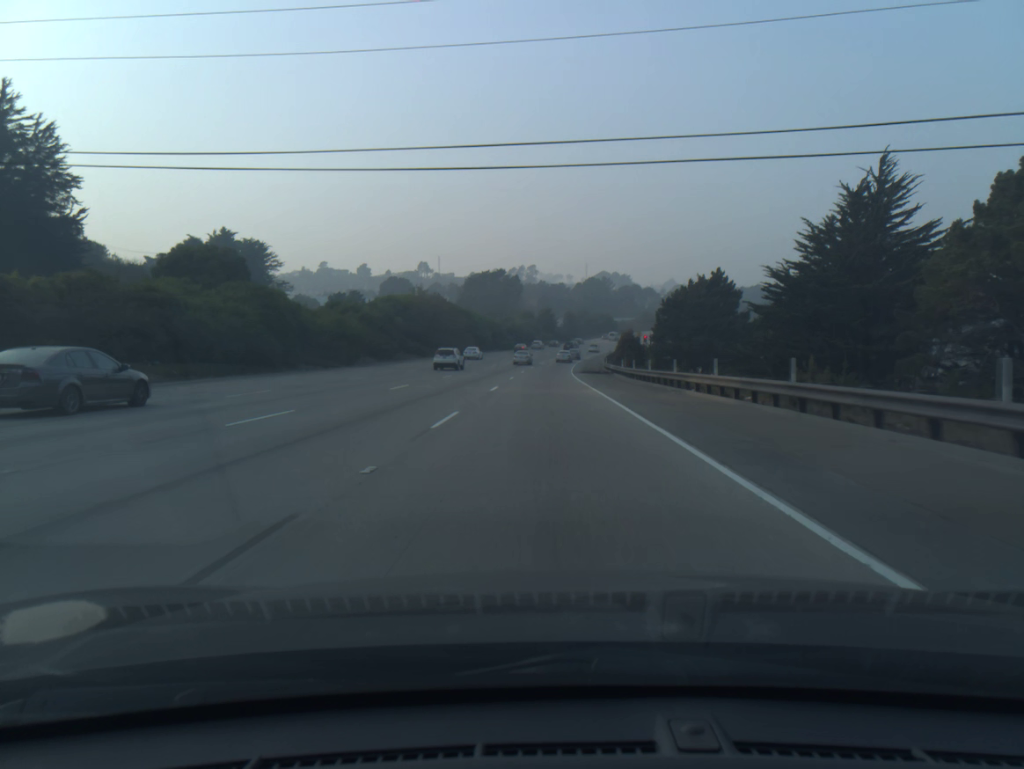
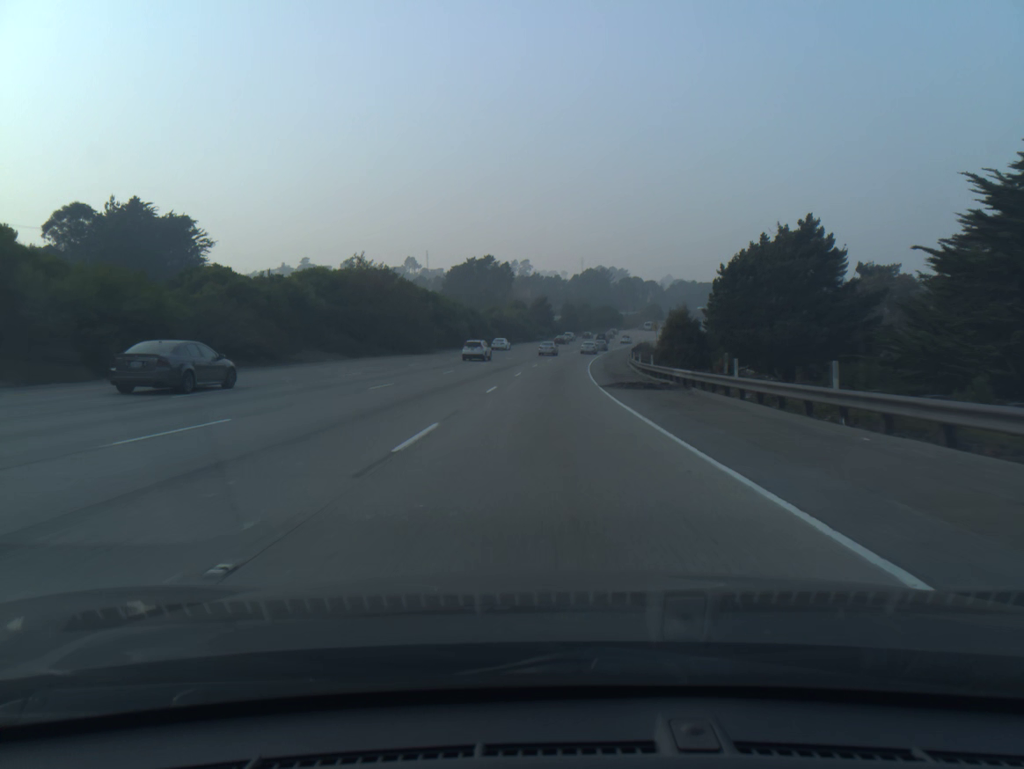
(+0.1, +32.6) m; 0°
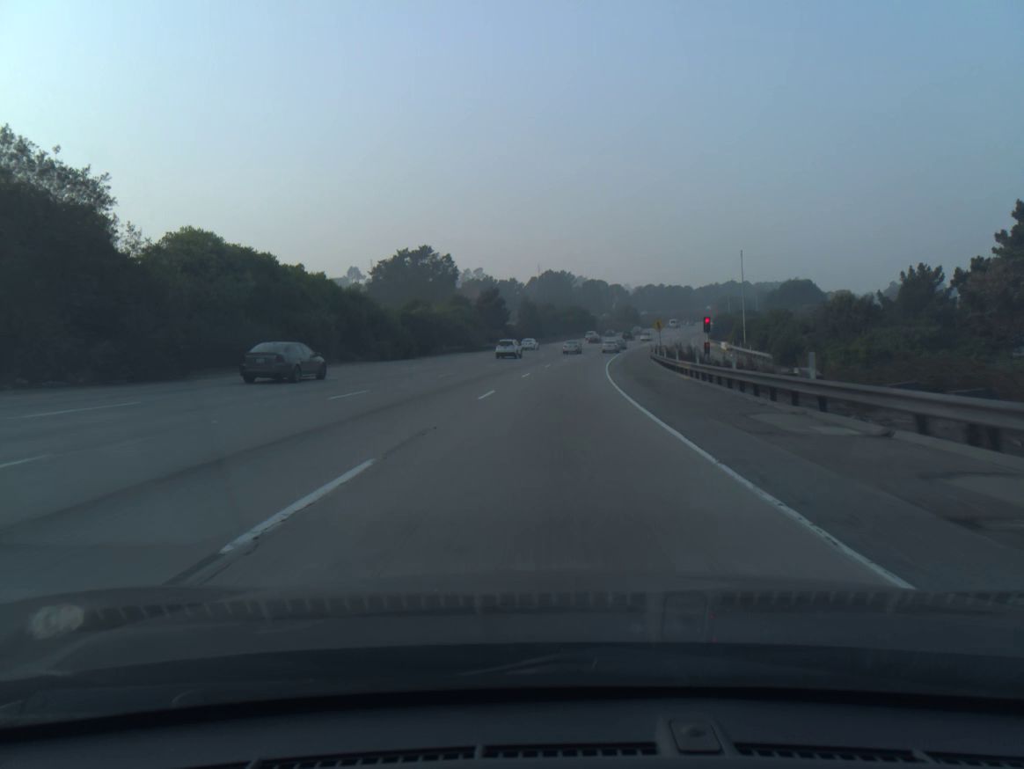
(+1.0, +48.8) m; +3°
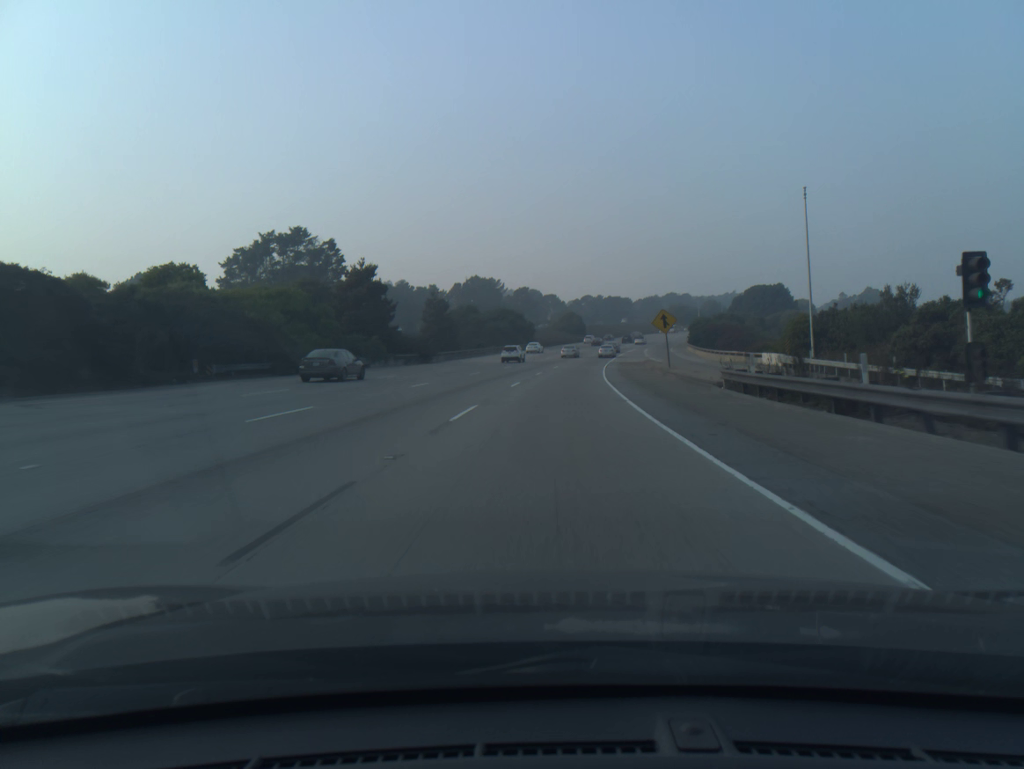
(+2.1, +48.3) m; +5°
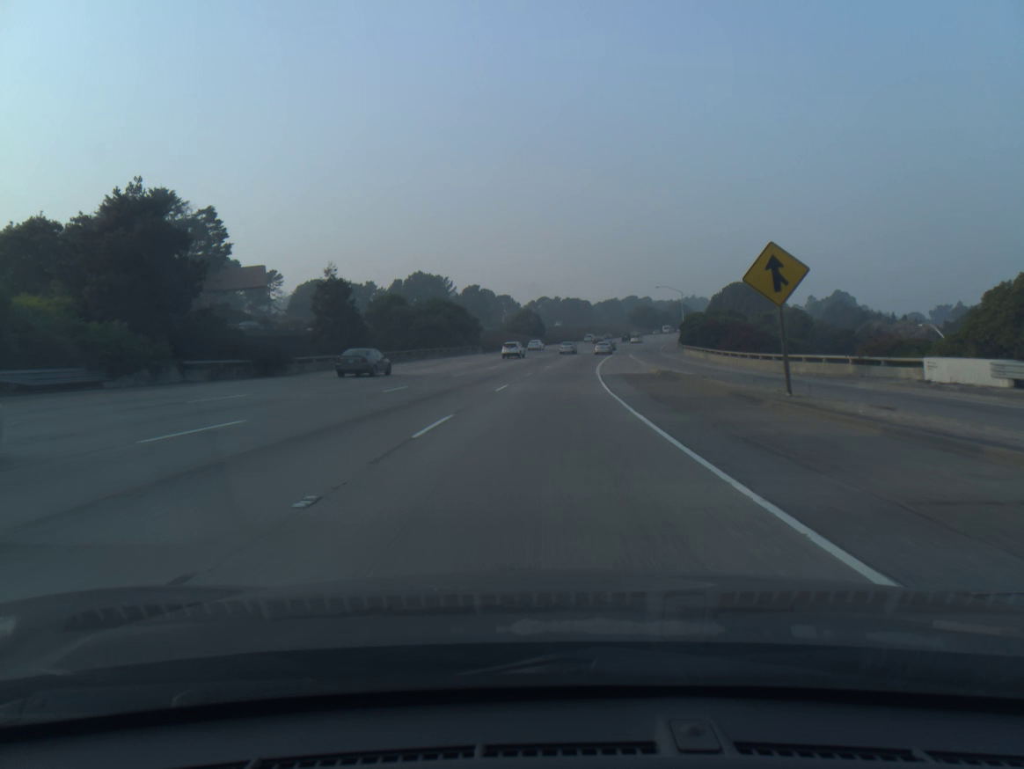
(+0.9, +31.9) m; +3°
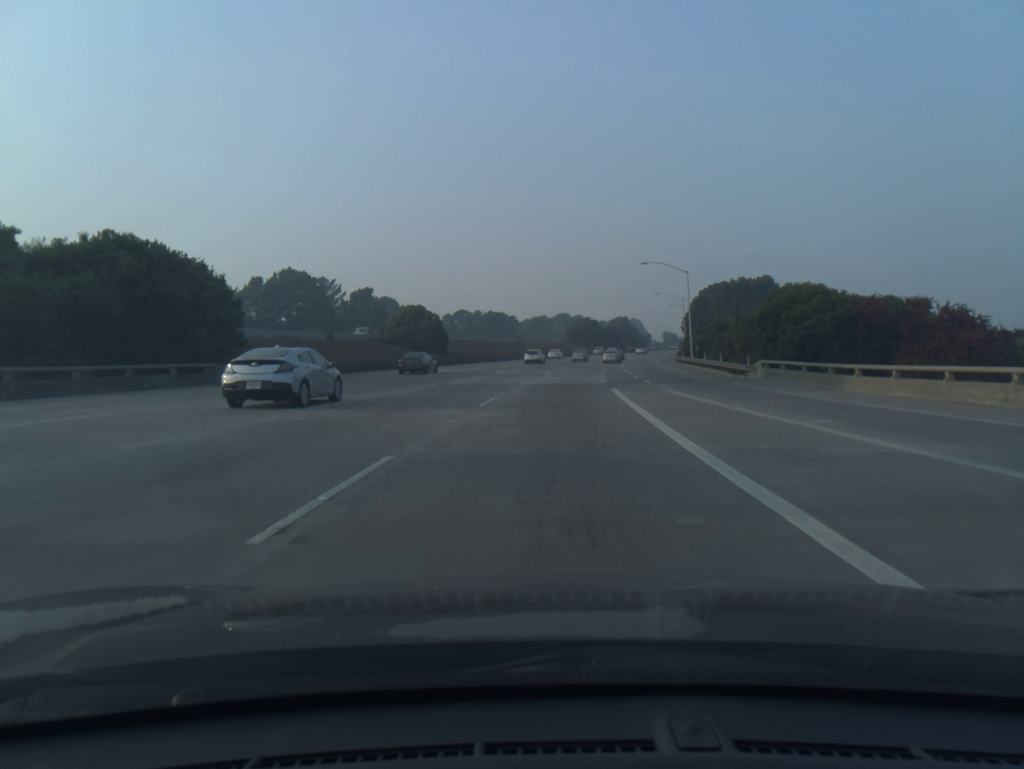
(+3.0, +63.4) m; +6°
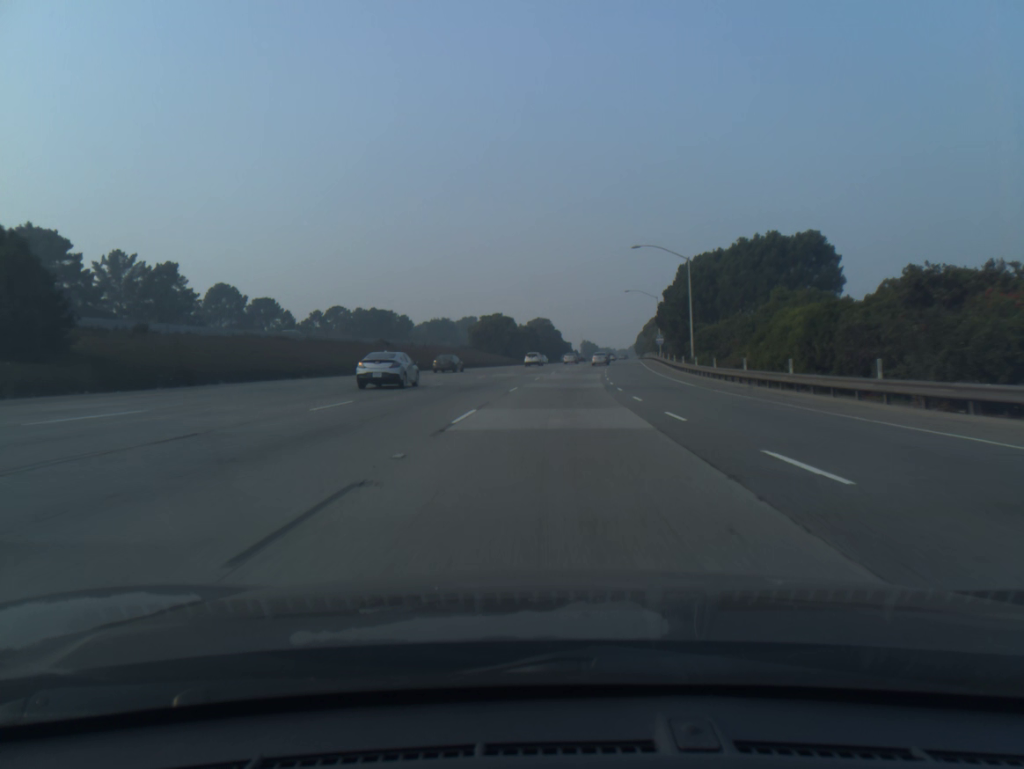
(+3.5, +63.2) m; +7°
